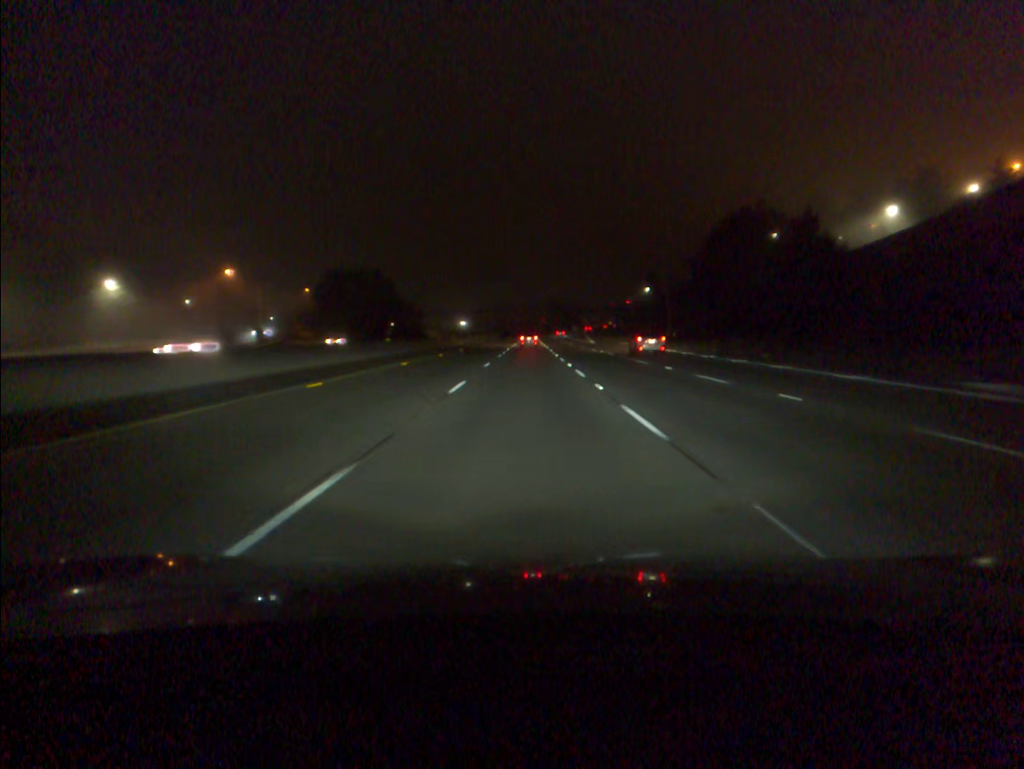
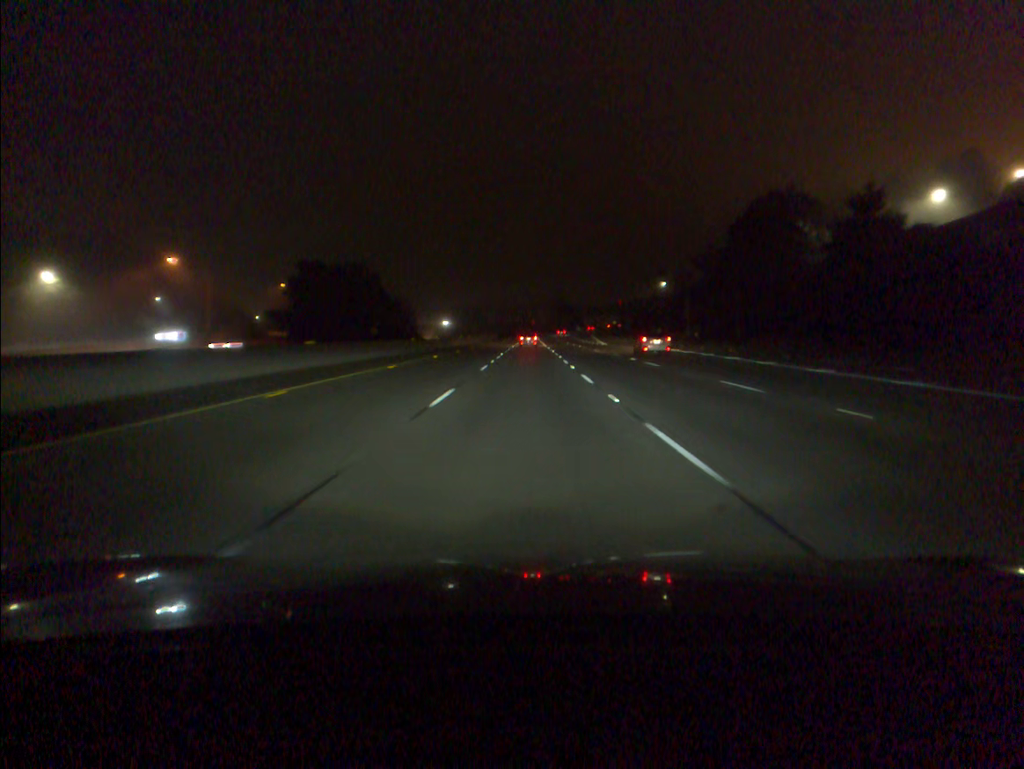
(0.0, +17.7) m; 0°
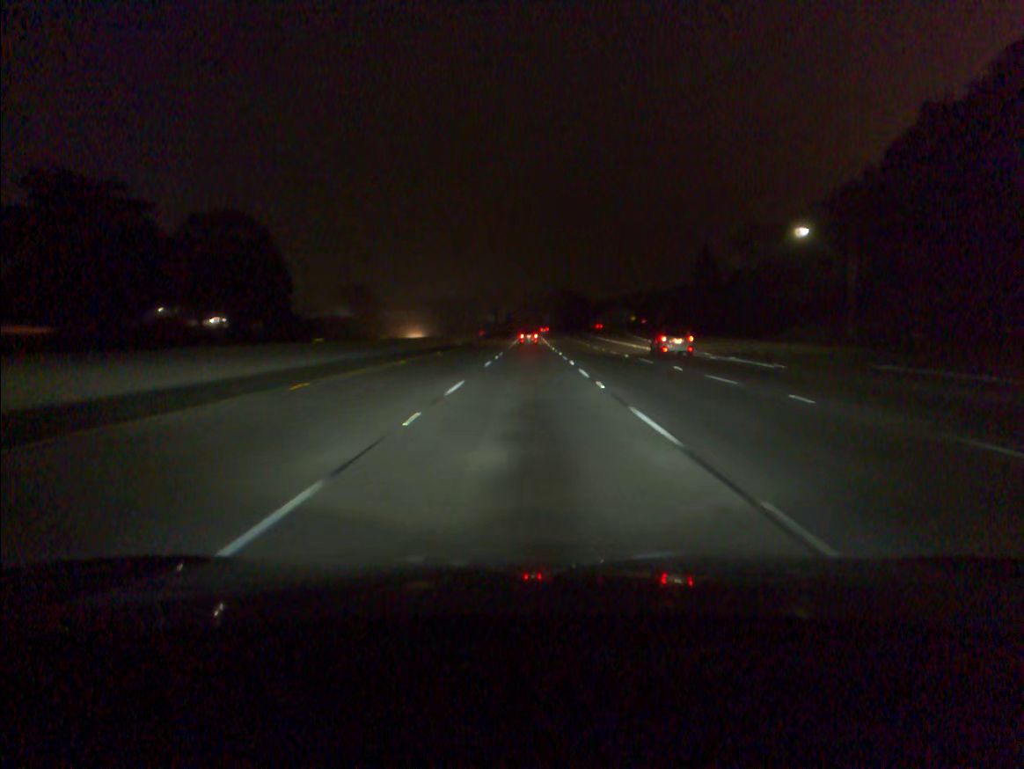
(0.0, +70.9) m; 0°
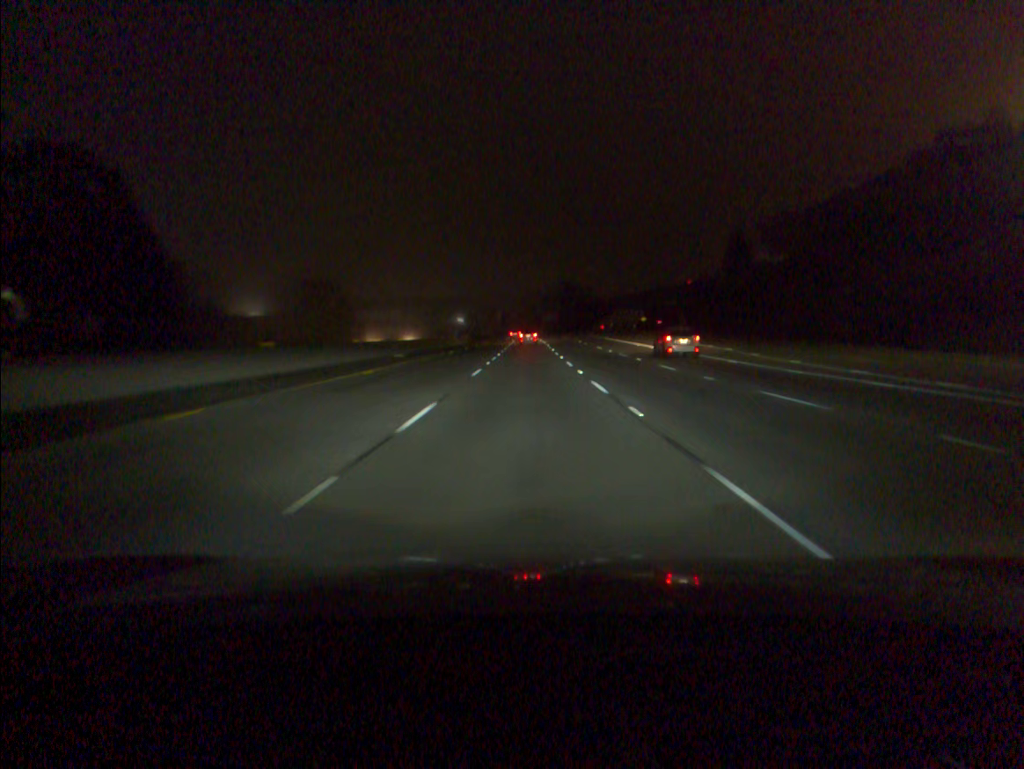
(0.0, +35.4) m; 0°
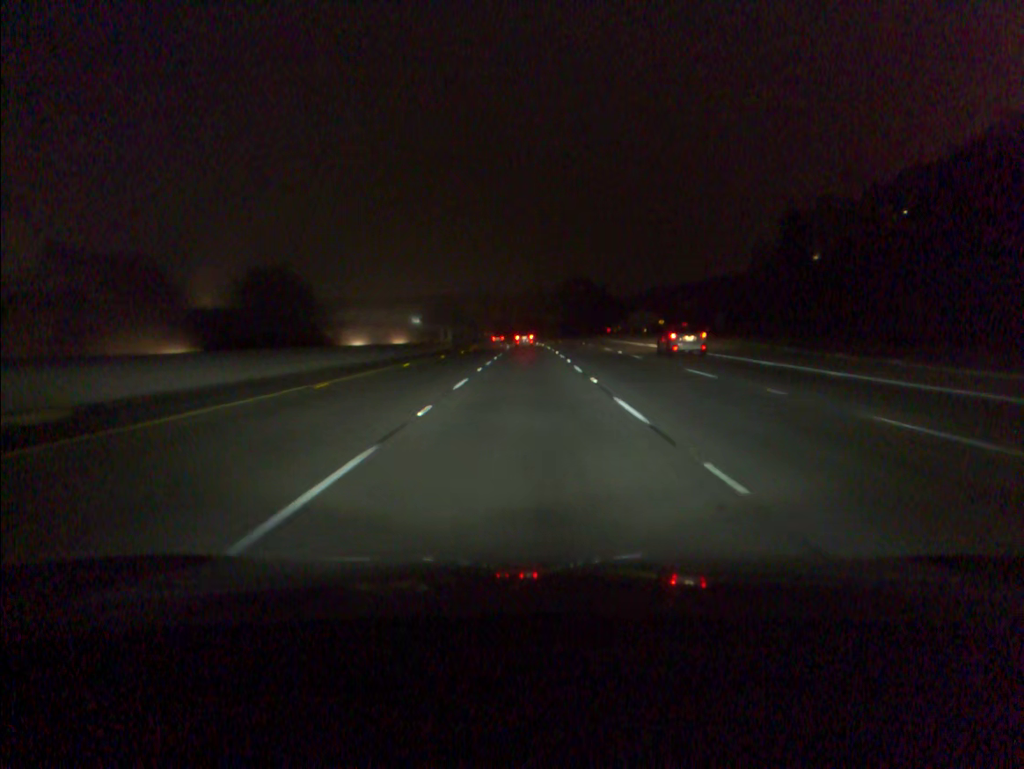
(0.0, +35.3) m; 0°
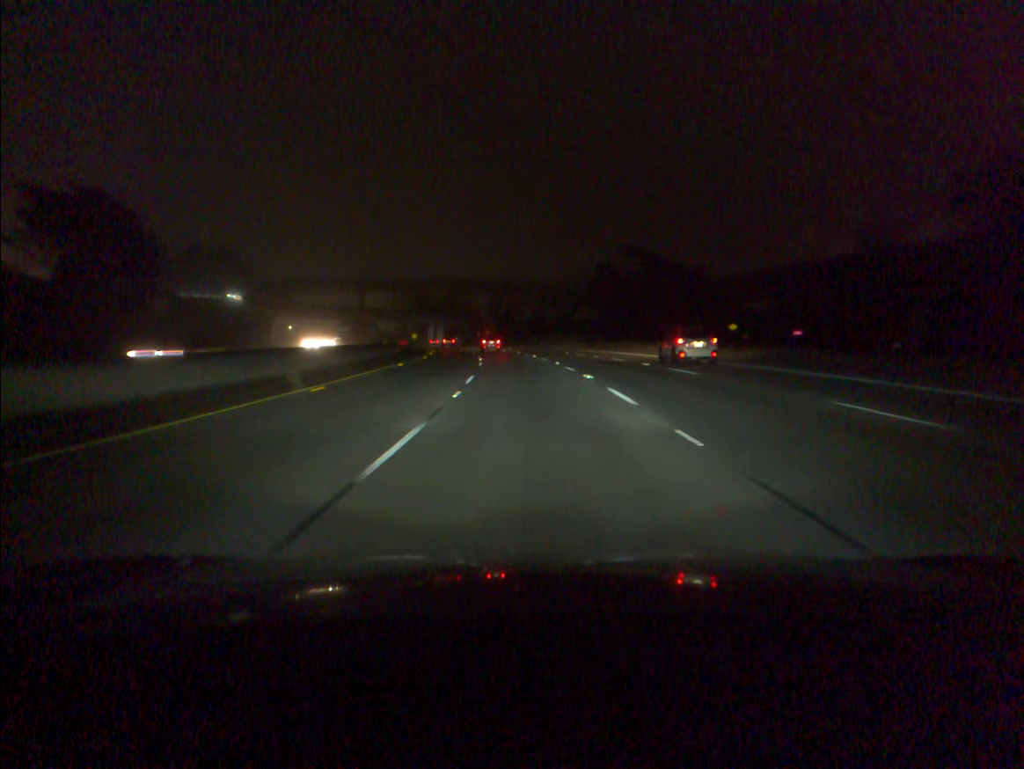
(-0.5, +70.4) m; -1°
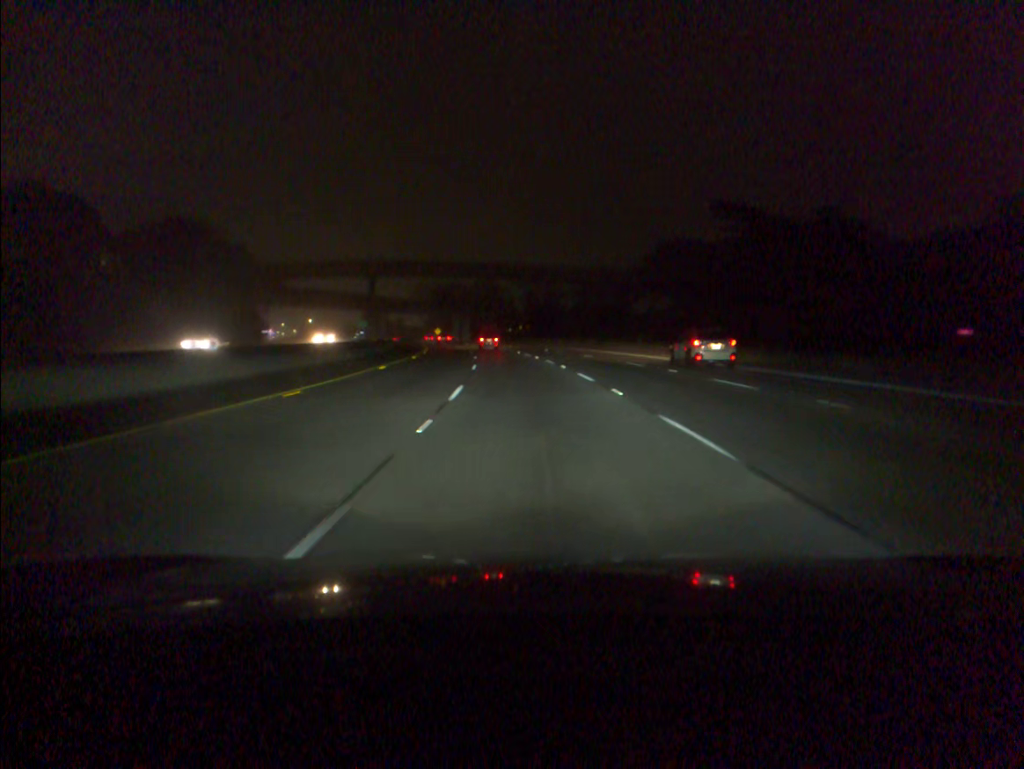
(-0.7, +35.1) m; -3°
